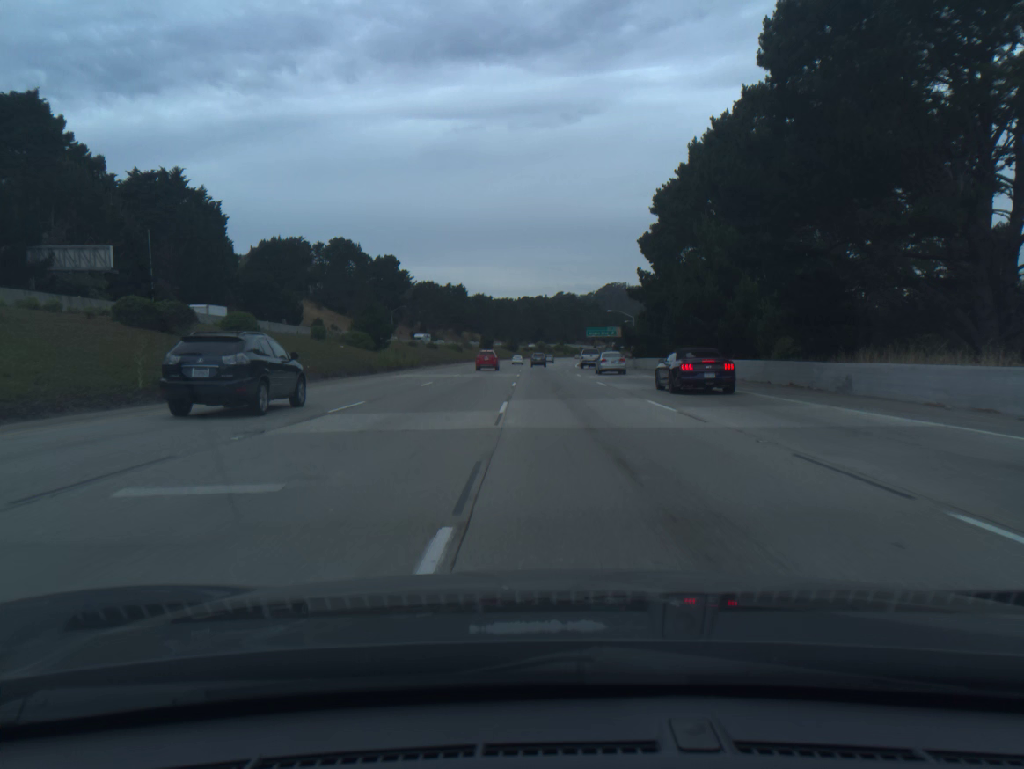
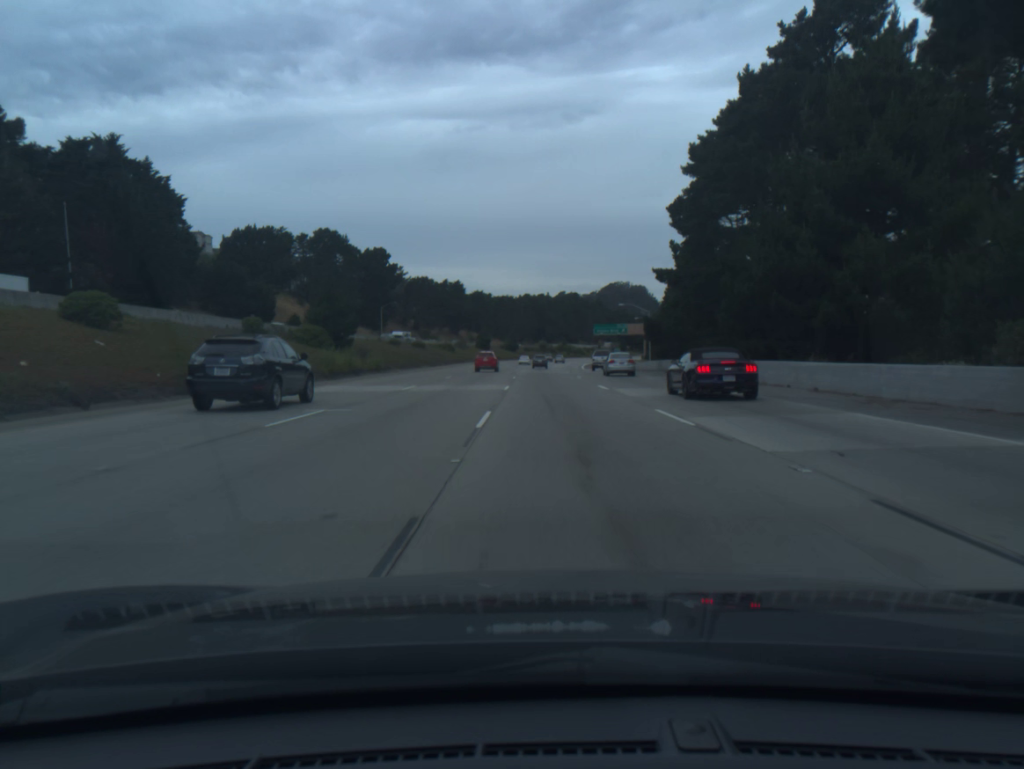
(0.0, +17.8) m; 0°
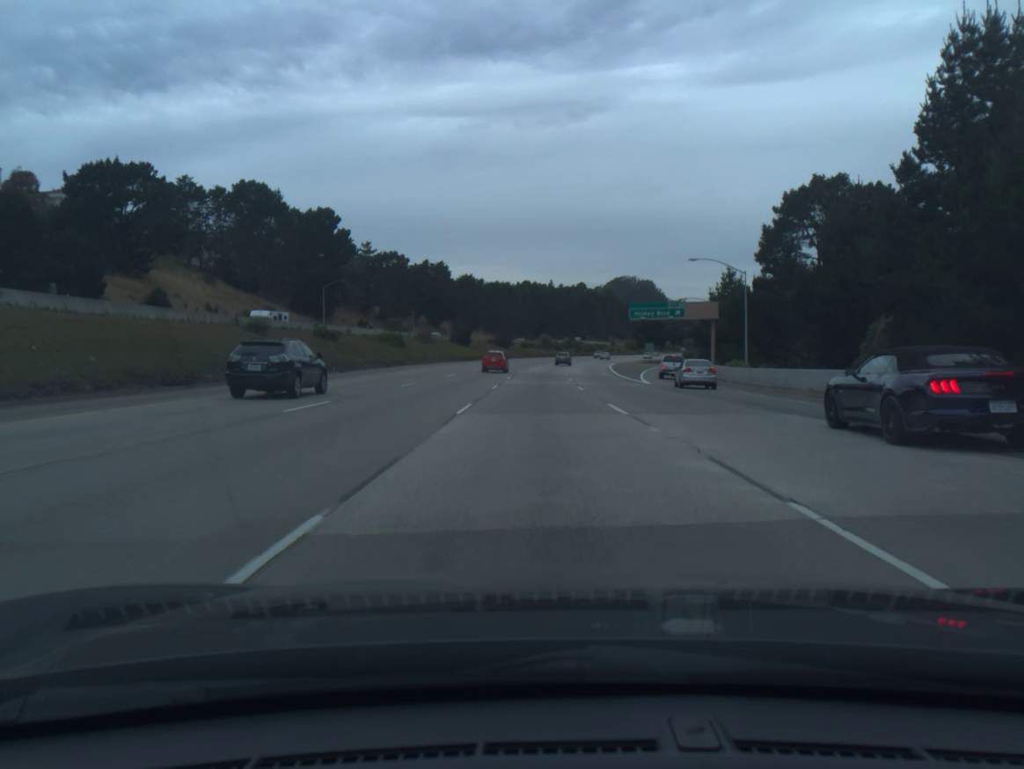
(-0.1, +54.8) m; 0°
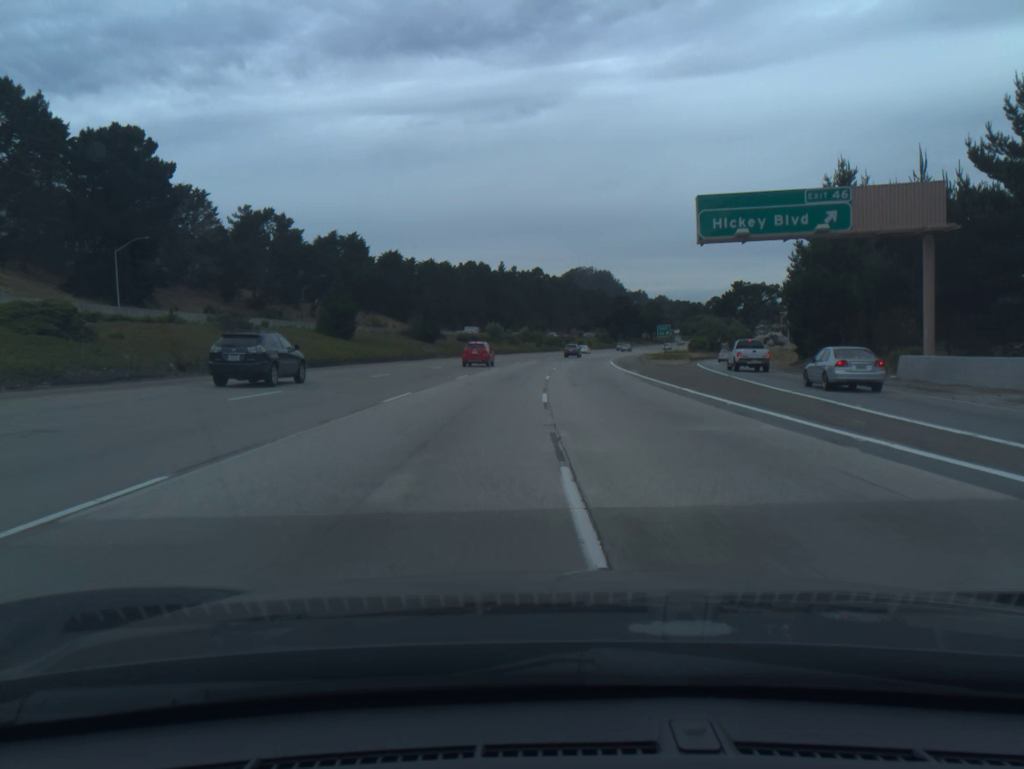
(+1.4, +56.7) m; +3°
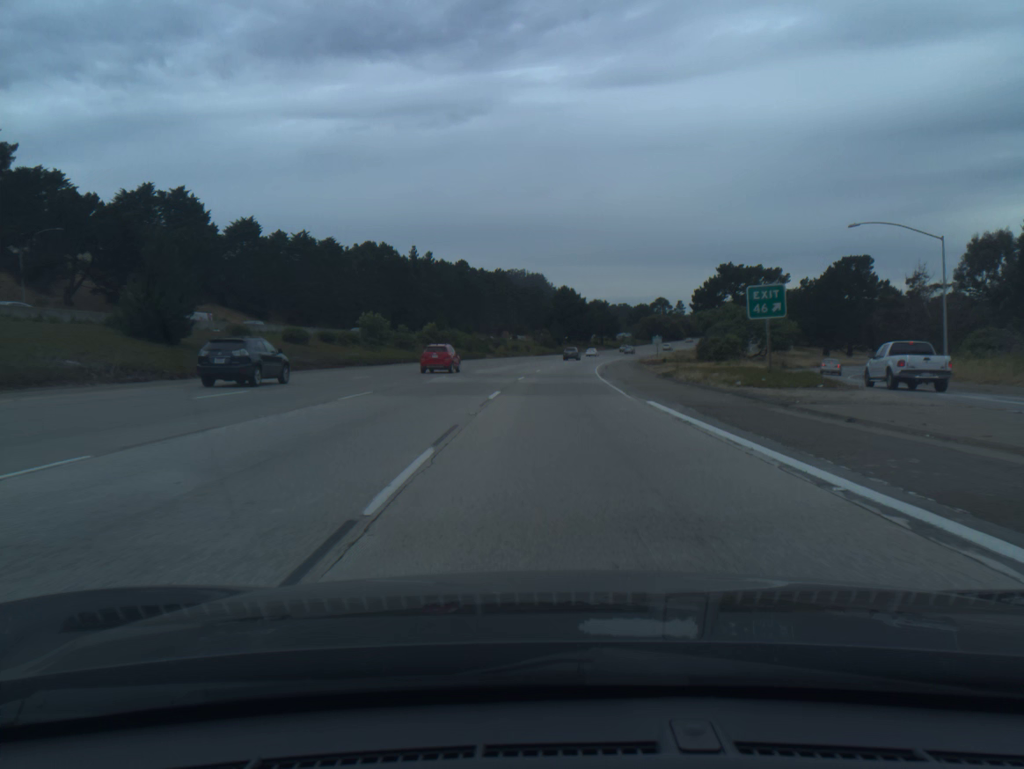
(+2.3, +56.3) m; +5°
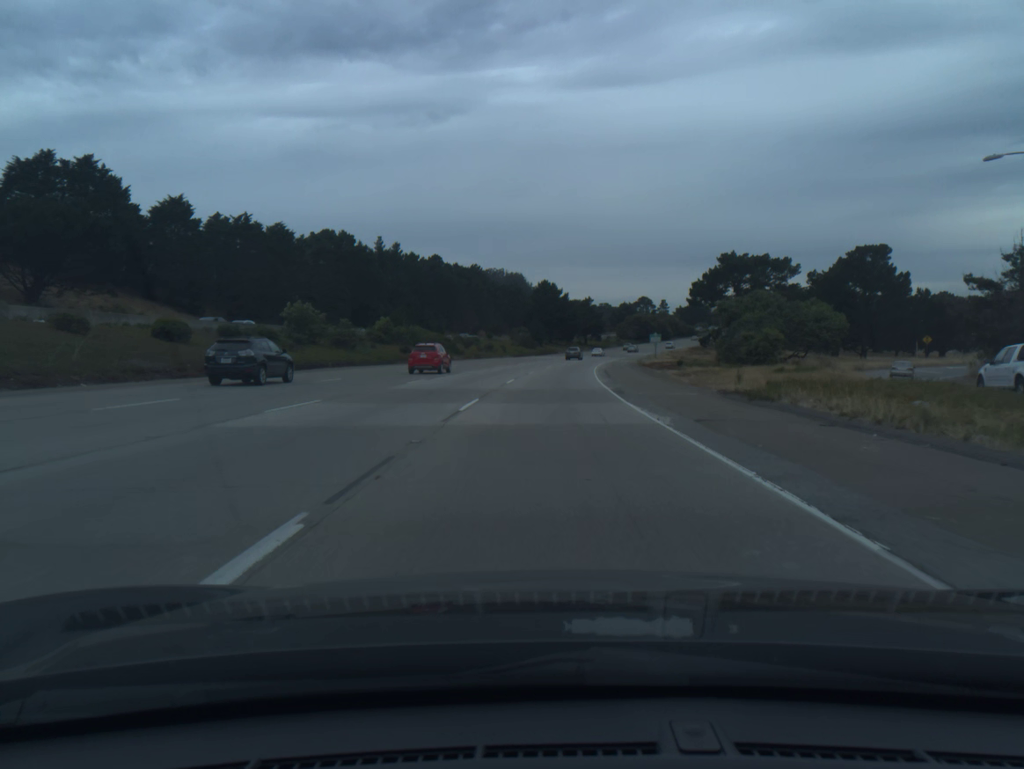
(+0.2, +18.6) m; +1°
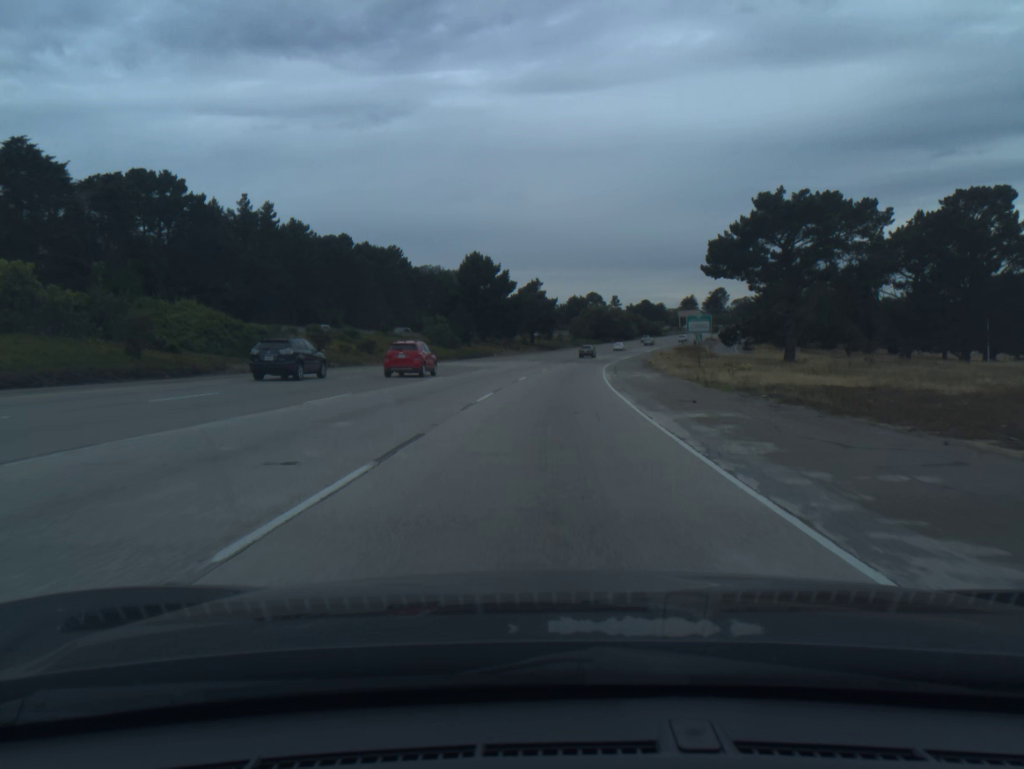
(+1.9, +55.3) m; +4°
